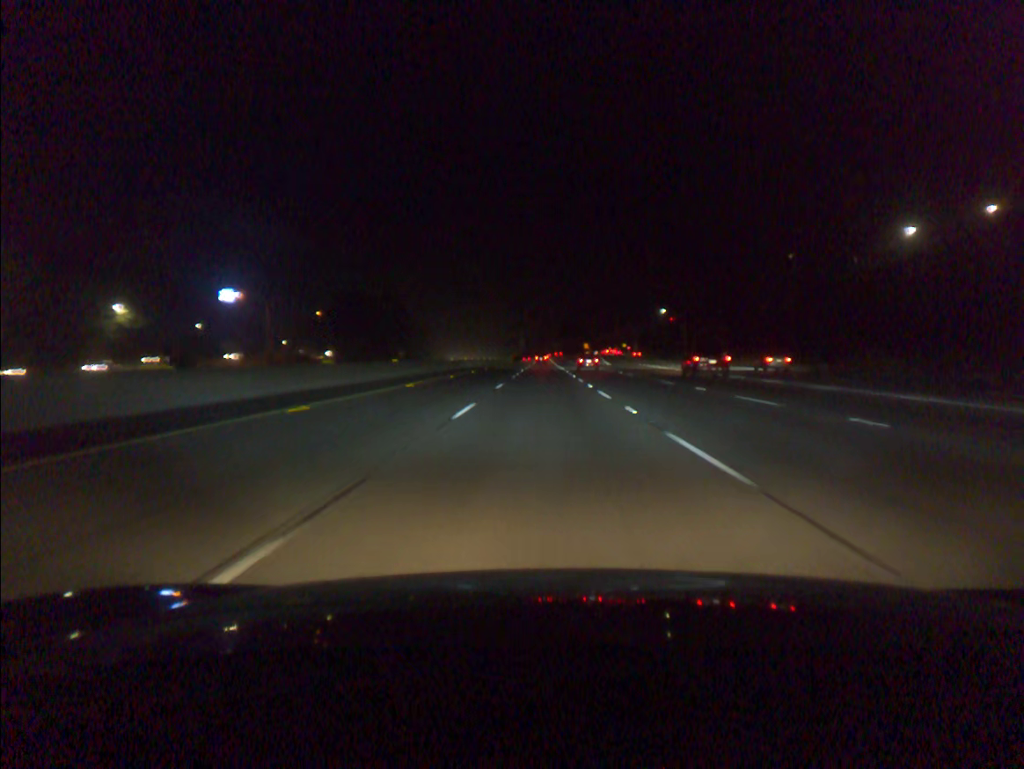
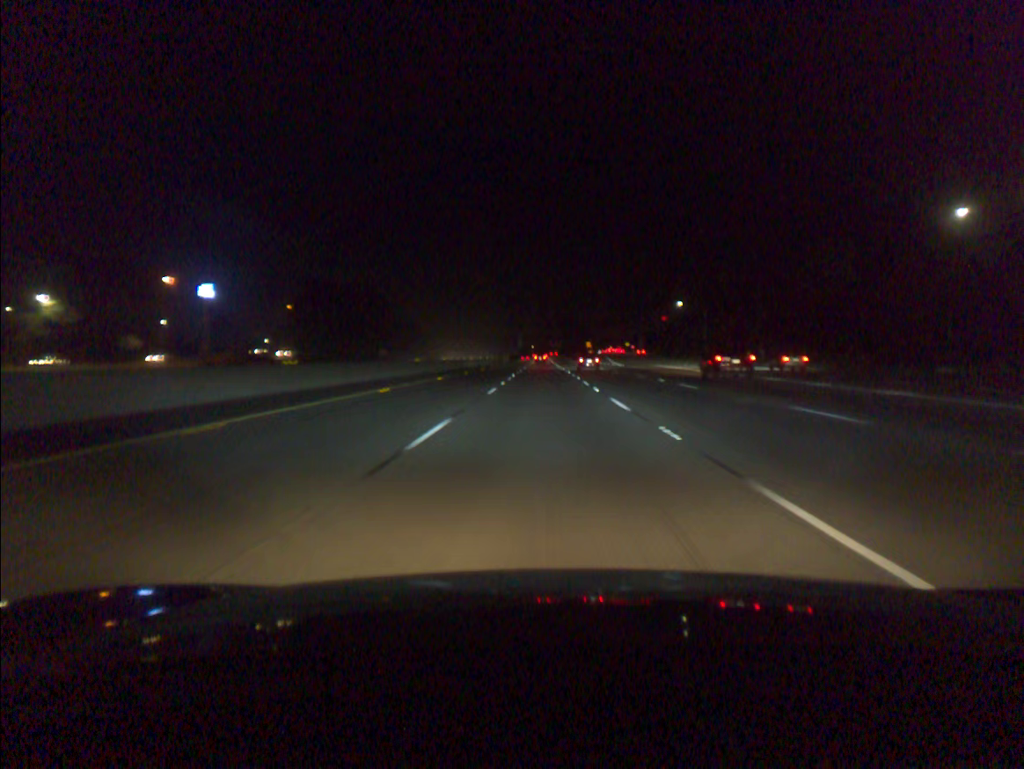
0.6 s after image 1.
(0.0, +19.5) m; 0°
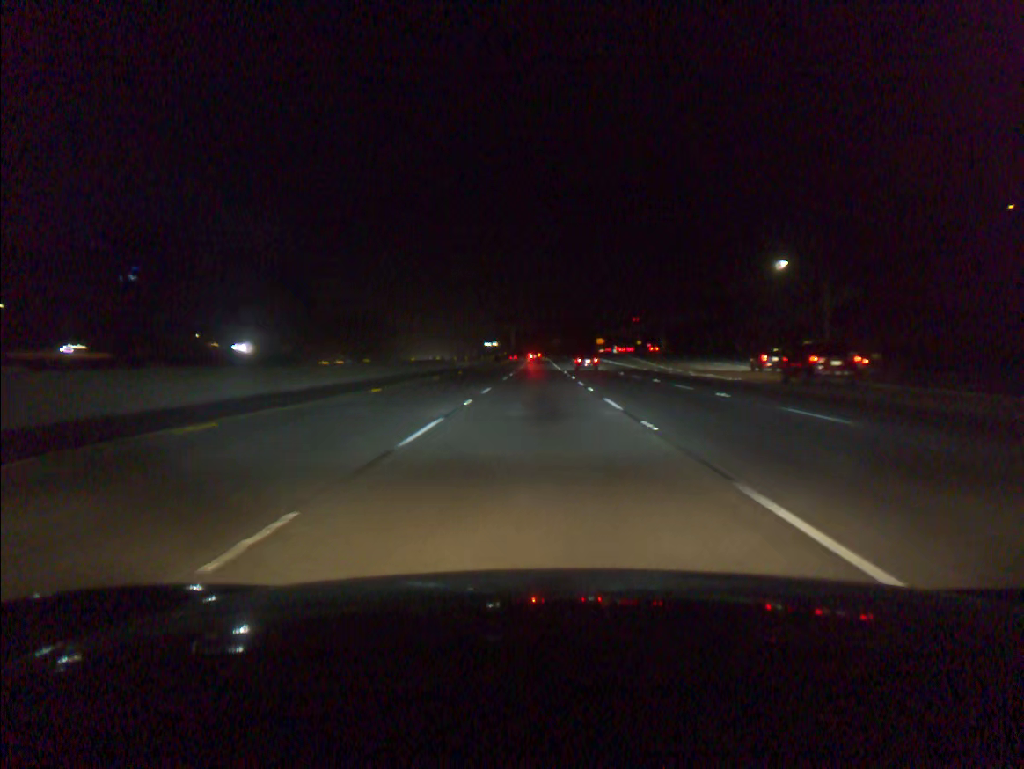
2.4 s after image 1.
(+0.2, +58.4) m; 0°
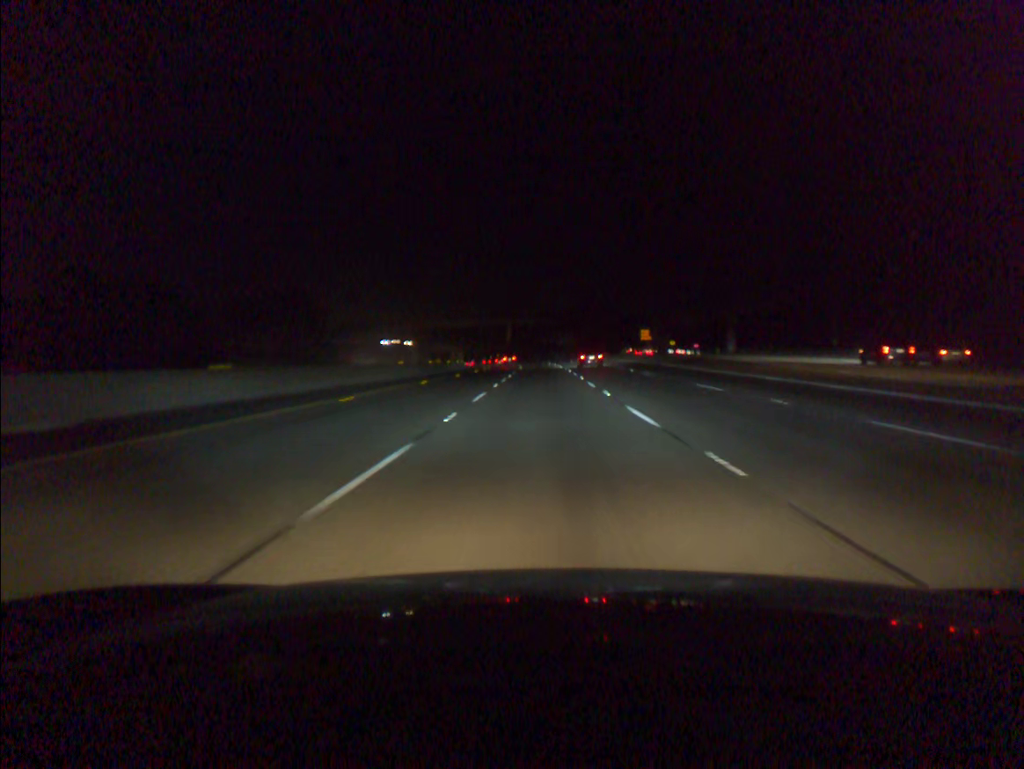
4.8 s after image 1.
(-0.3, +77.5) m; 0°
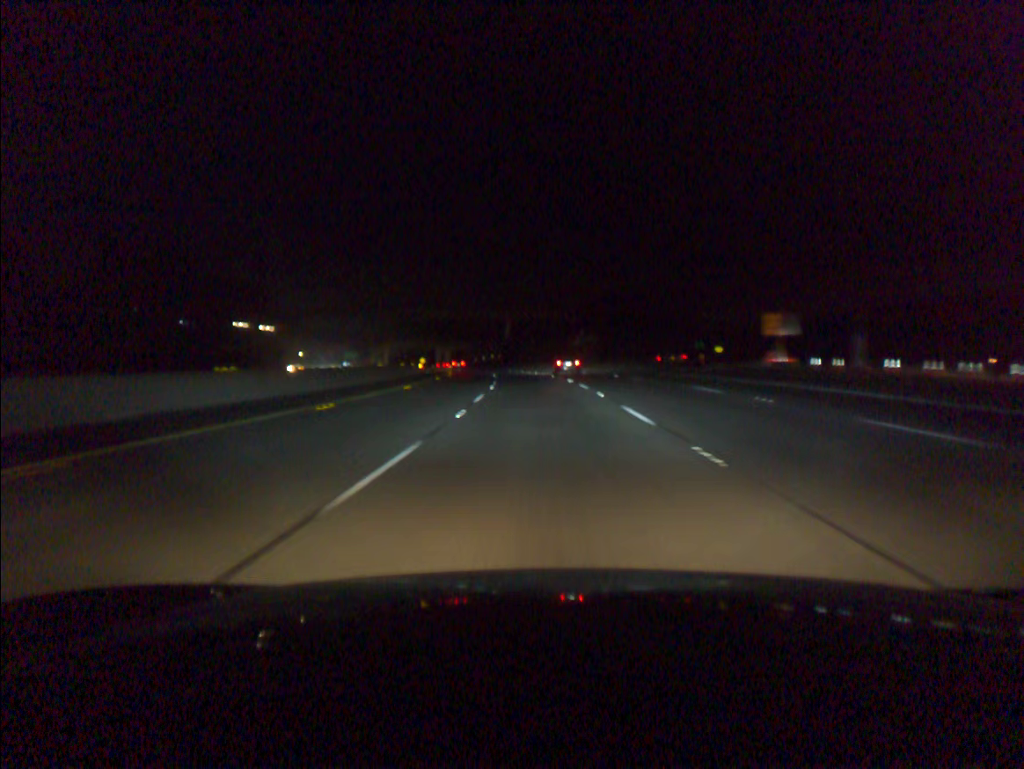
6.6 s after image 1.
(-0.1, +57.9) m; 0°
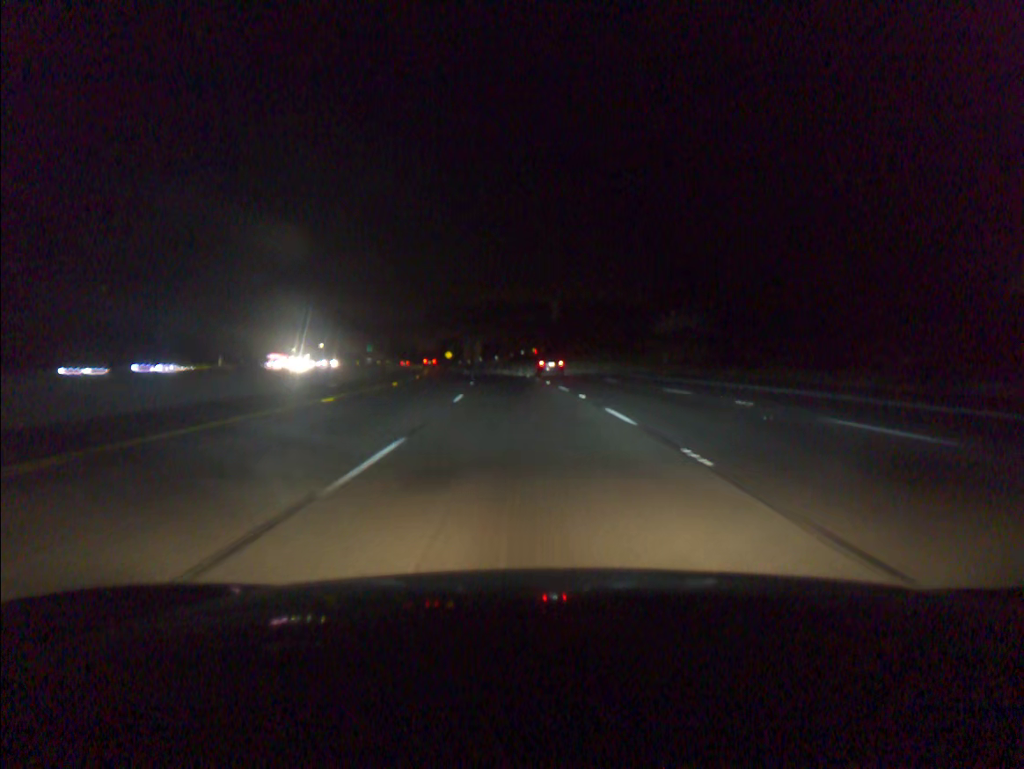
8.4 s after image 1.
(-1.5, +57.9) m; -4°
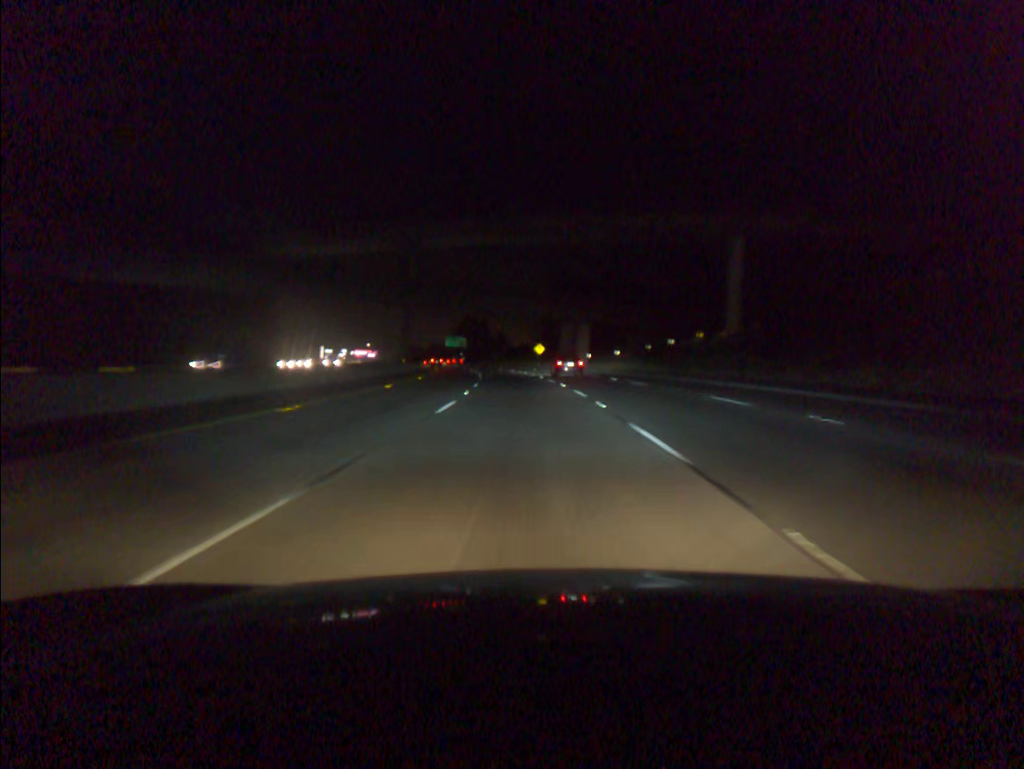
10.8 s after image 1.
(-5.3, +77.5) m; -8°
